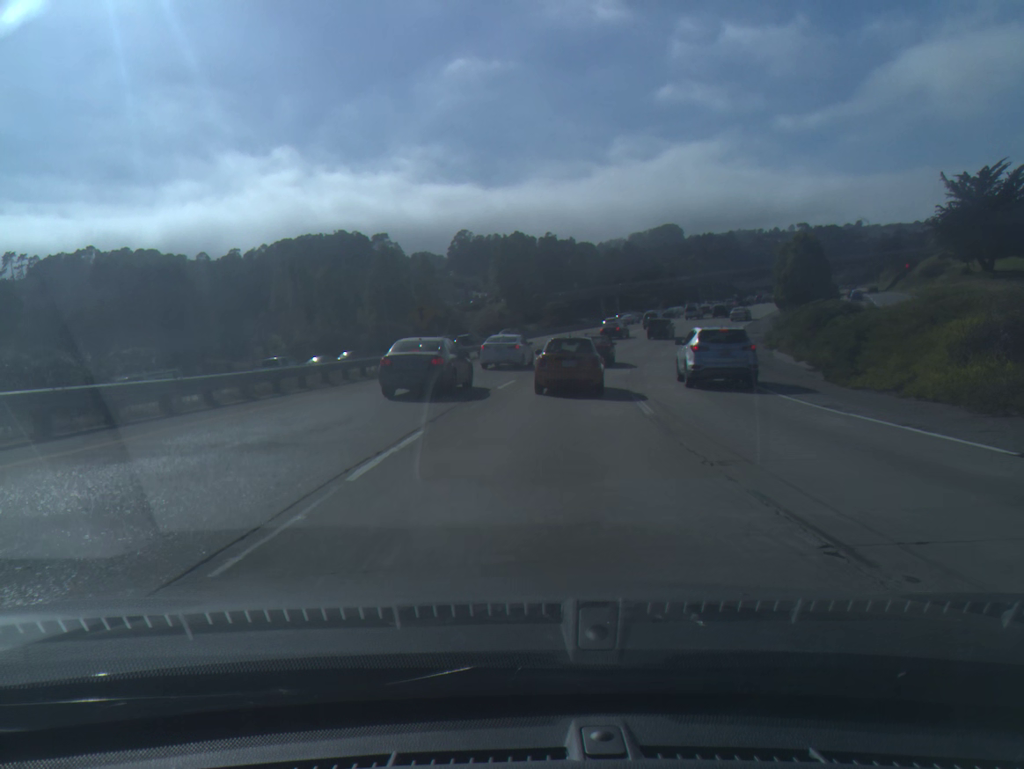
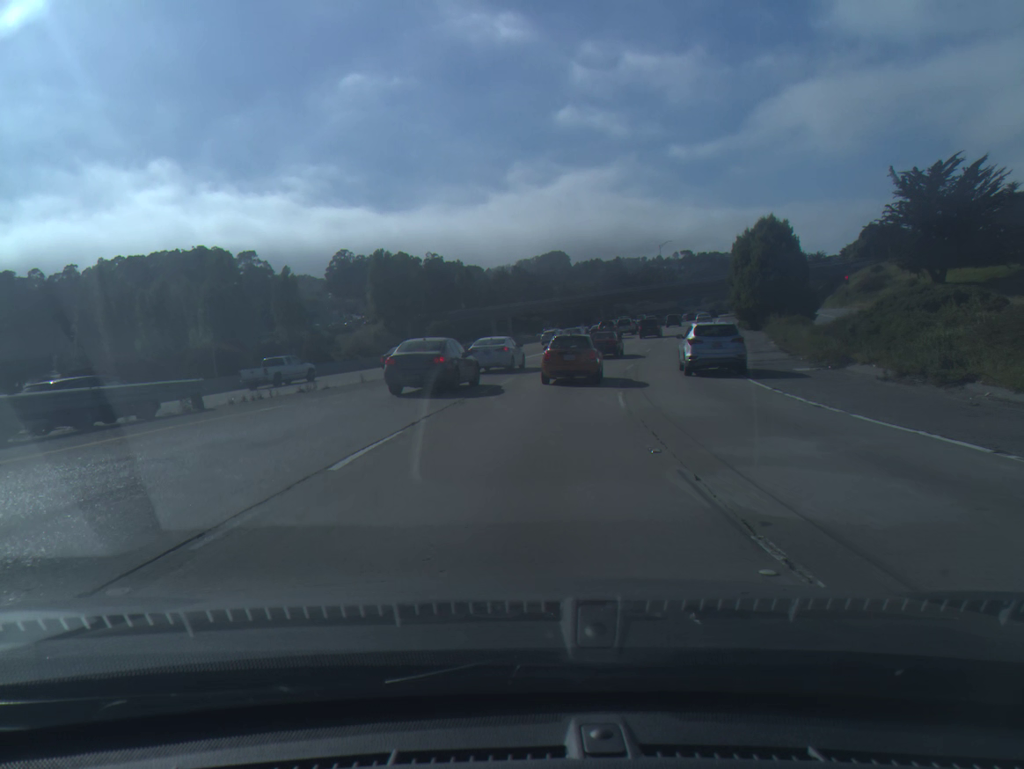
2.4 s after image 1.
(+2.0, +27.9) m; +8°
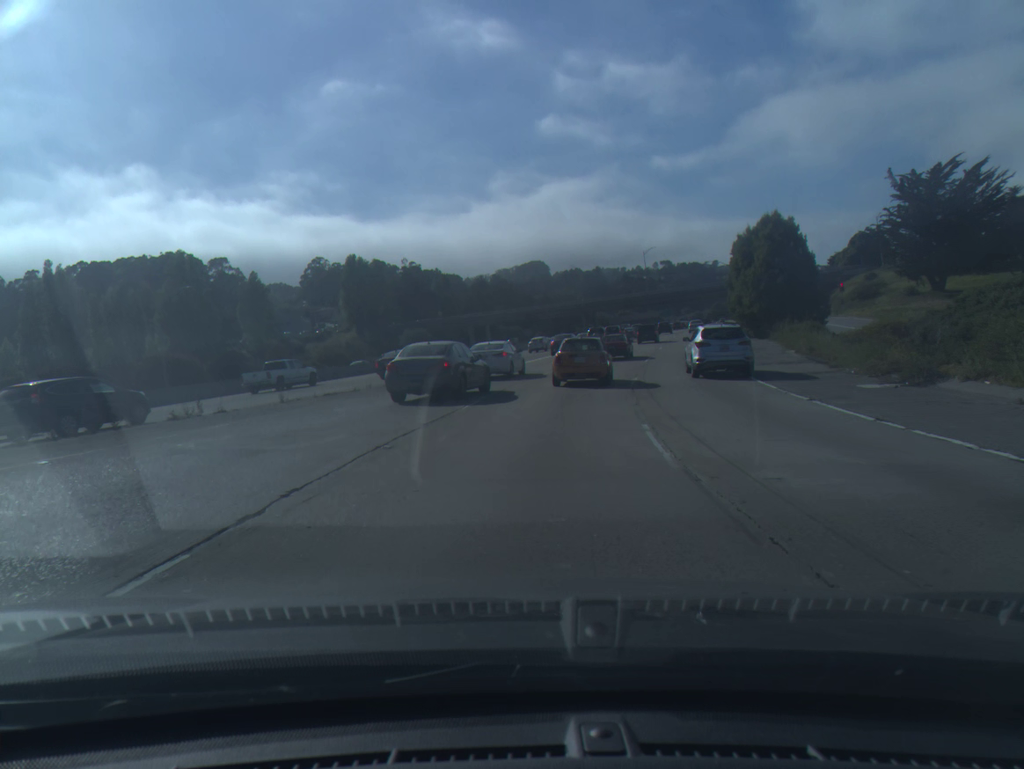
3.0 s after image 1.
(+0.1, +6.8) m; +1°
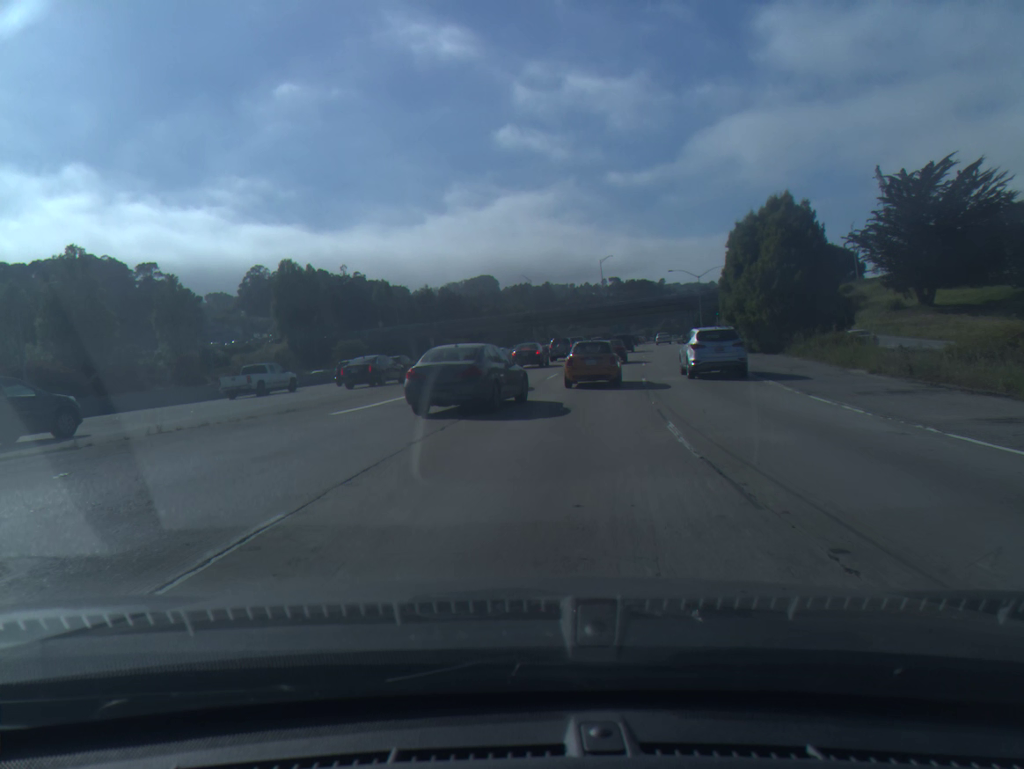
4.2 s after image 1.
(+0.4, +13.7) m; +4°
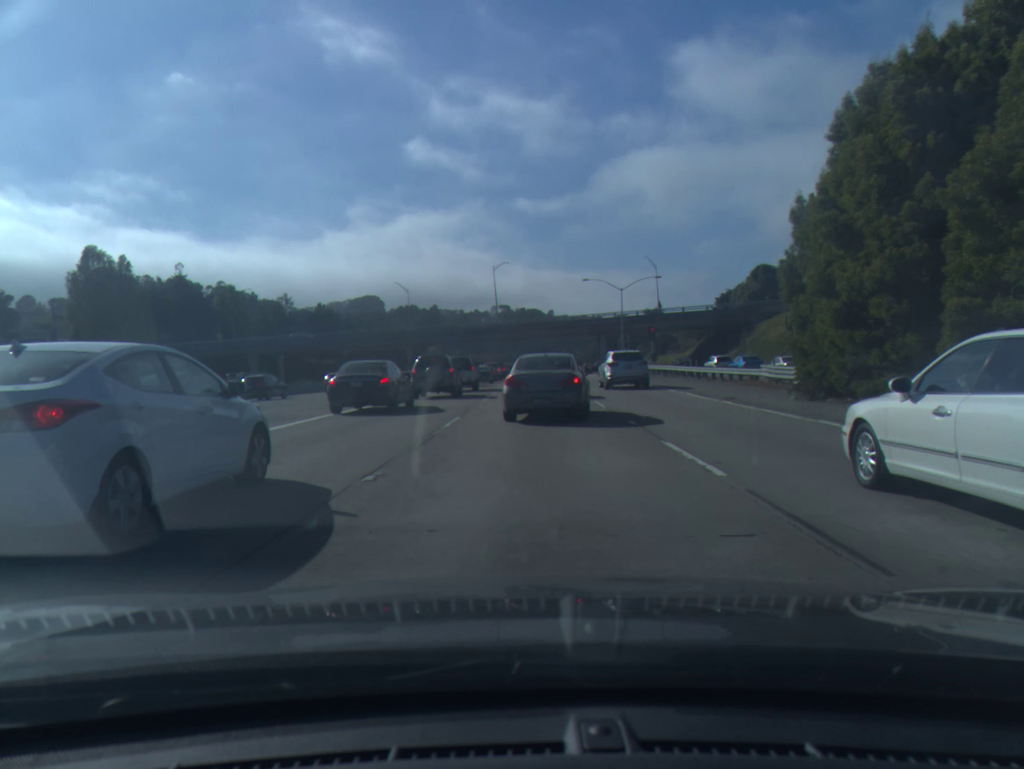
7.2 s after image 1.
(+2.6, +30.8) m; +8°
